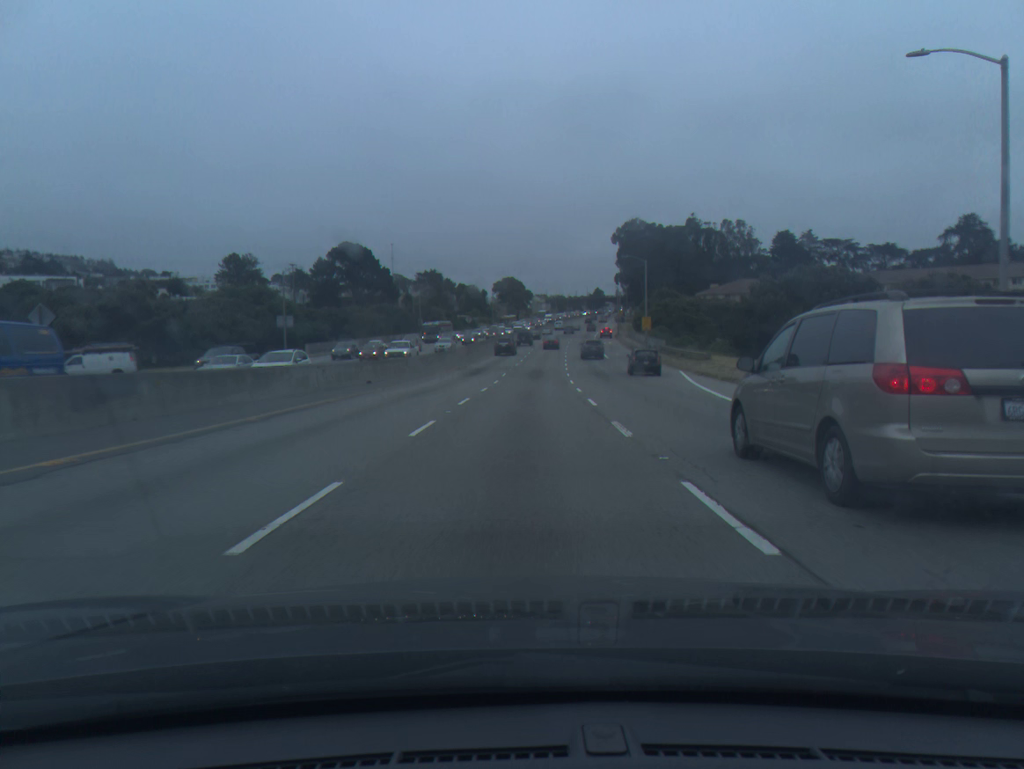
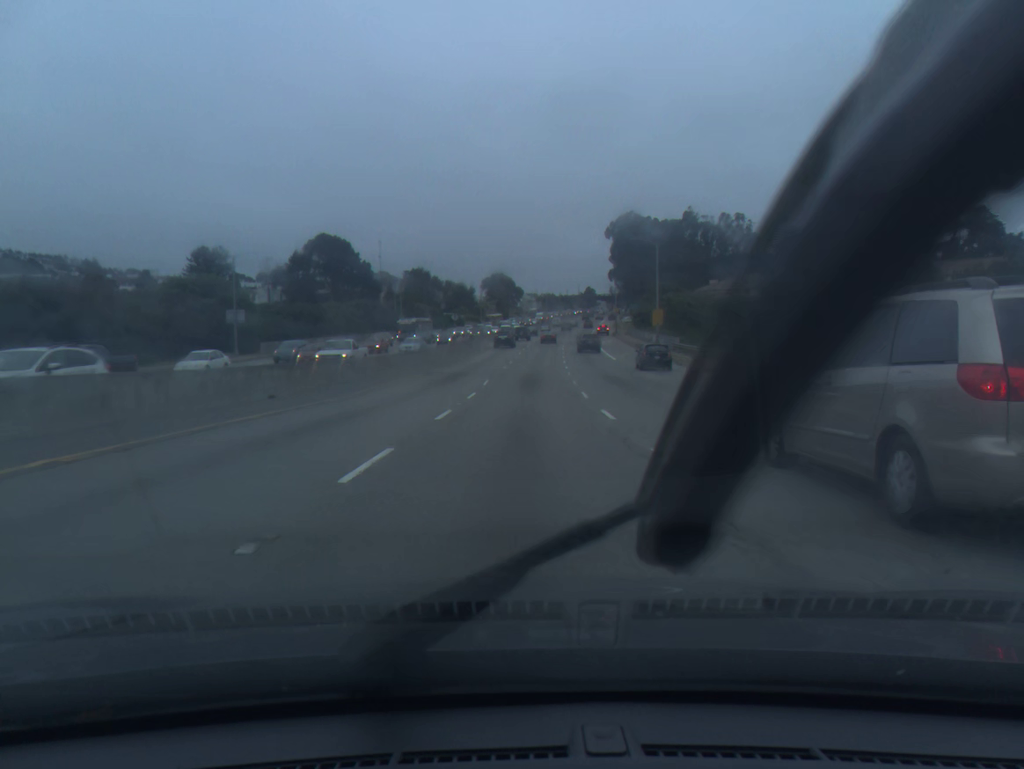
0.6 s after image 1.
(+0.1, +11.9) m; +1°
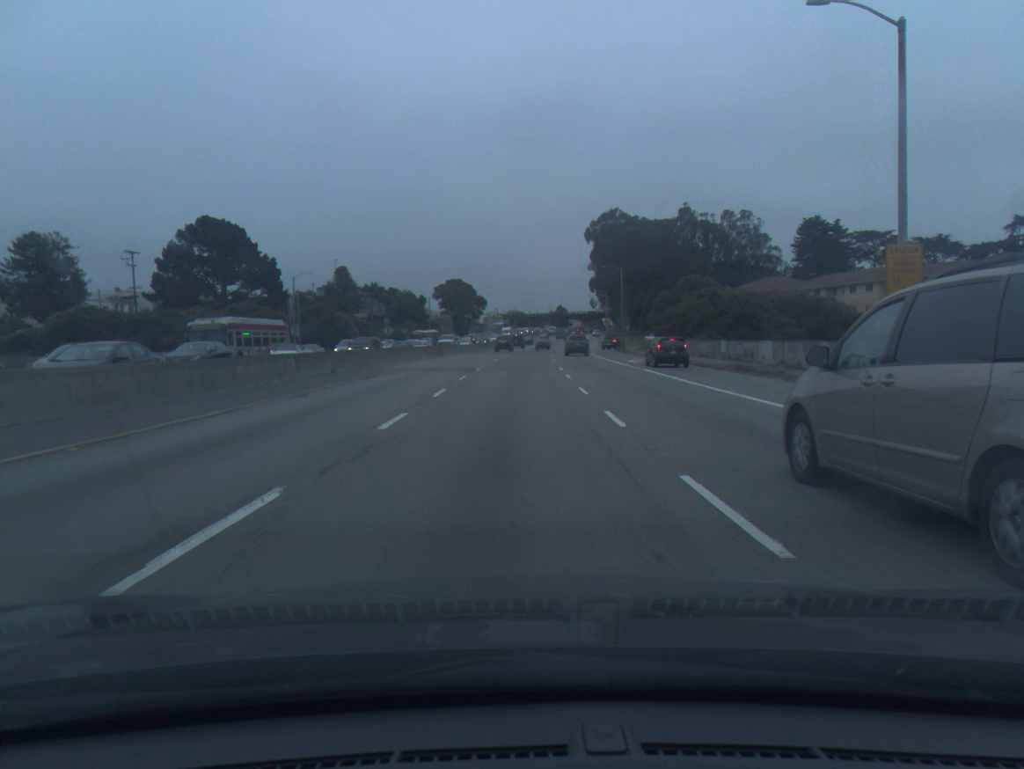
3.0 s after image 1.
(+1.2, +47.3) m; +2°
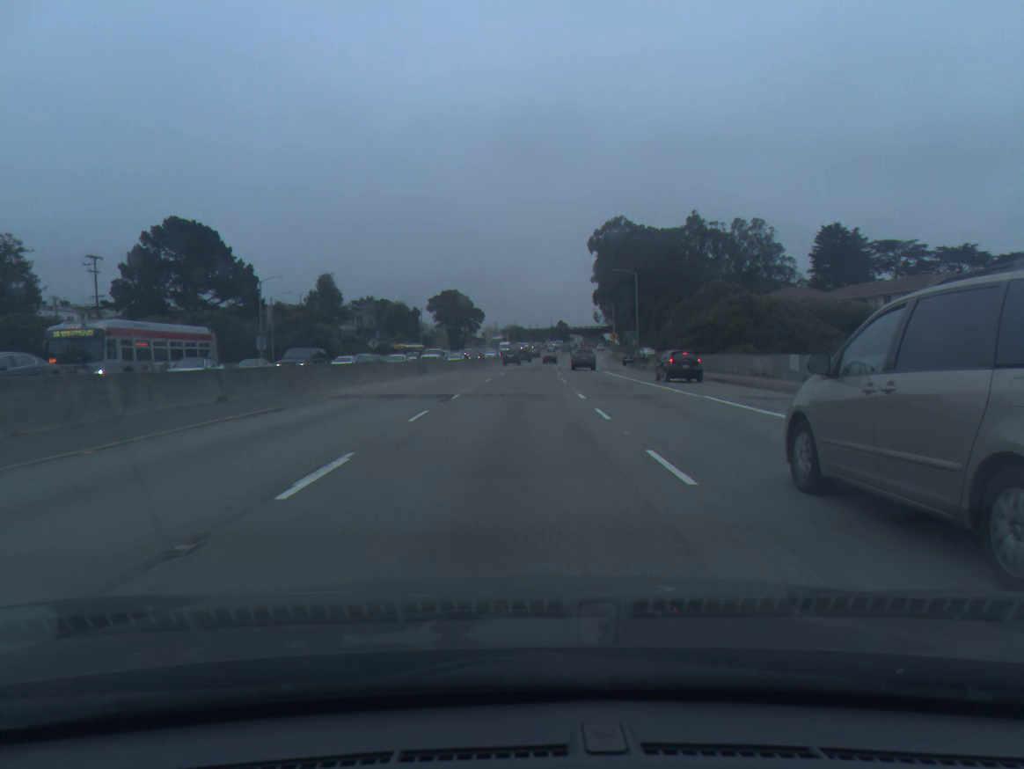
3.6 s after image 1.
(0.0, +11.7) m; 0°
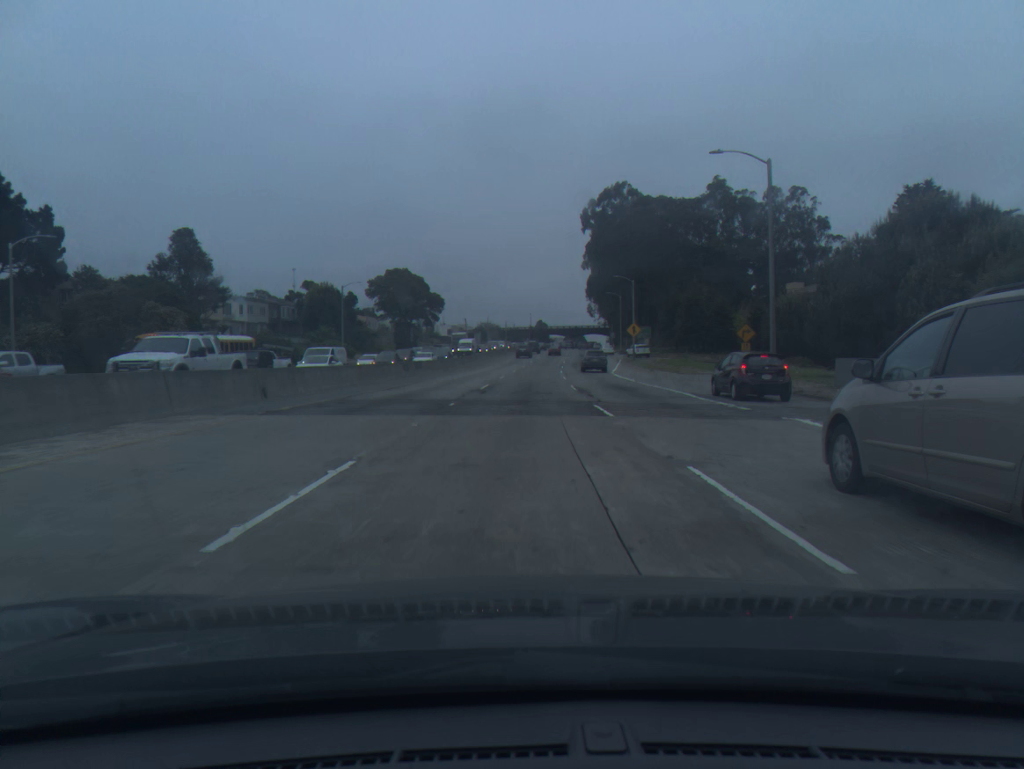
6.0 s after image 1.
(+0.4, +46.2) m; +2°
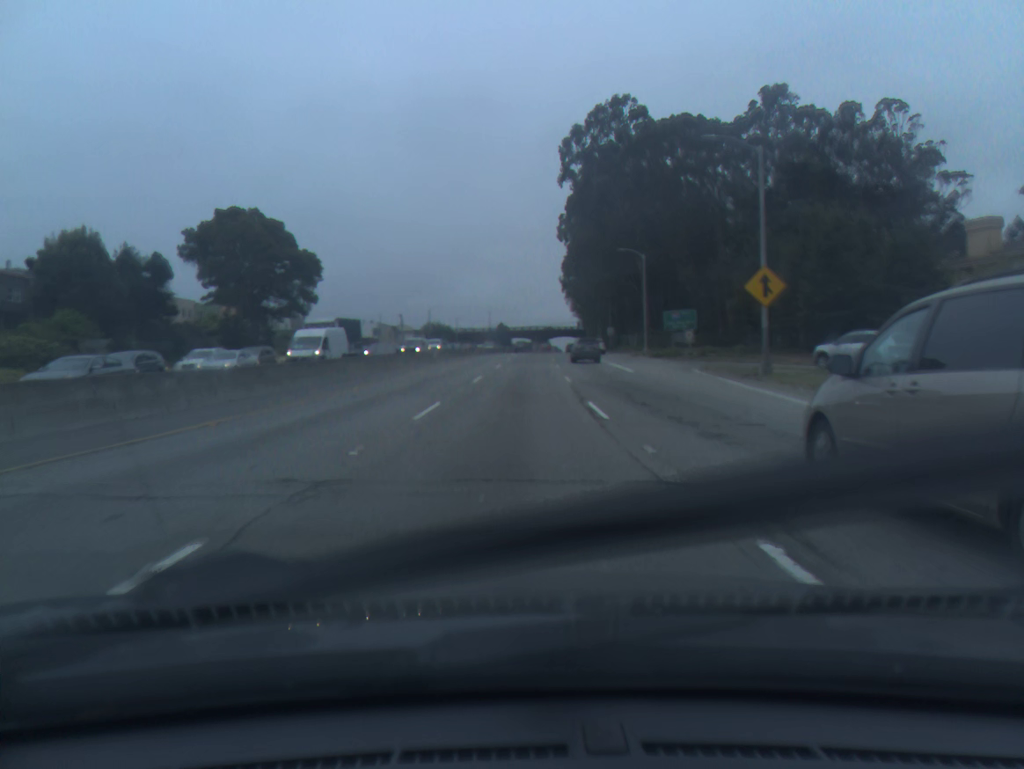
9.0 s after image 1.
(+1.4, +57.7) m; +3°
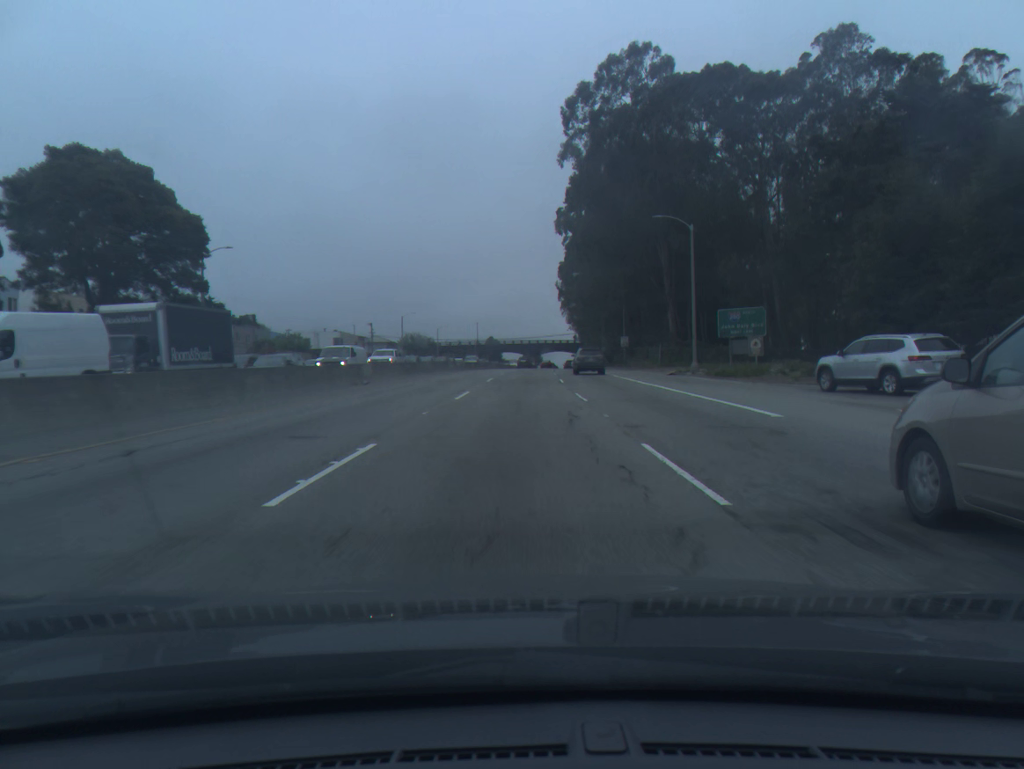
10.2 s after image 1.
(+0.2, +23.1) m; +1°
